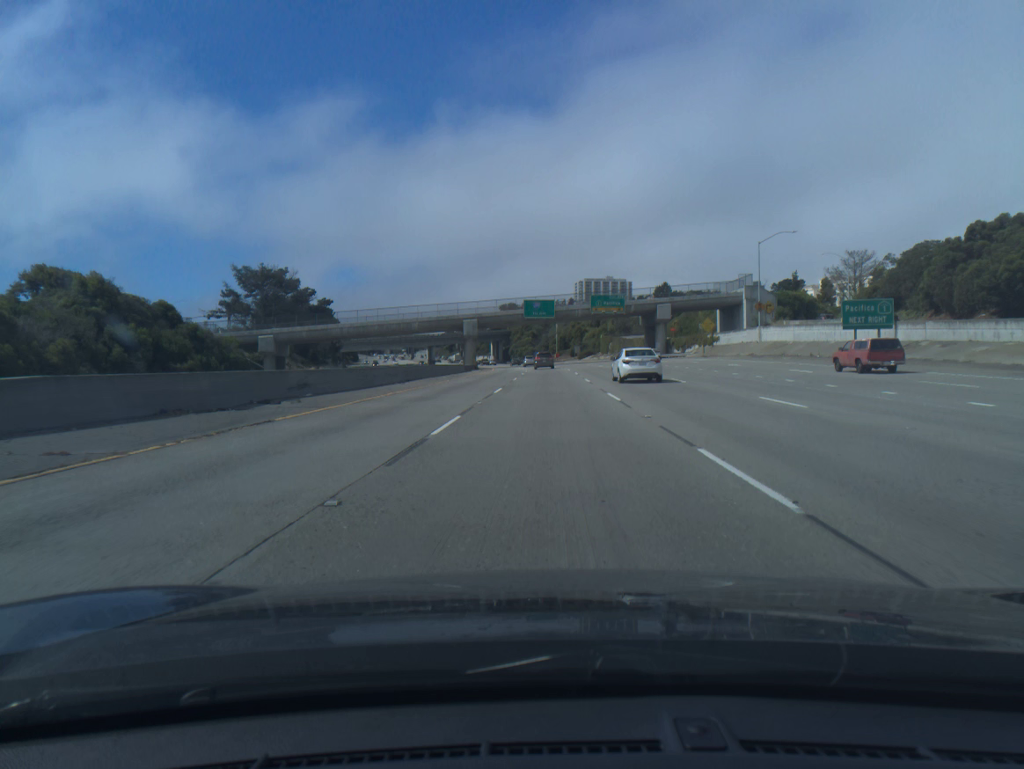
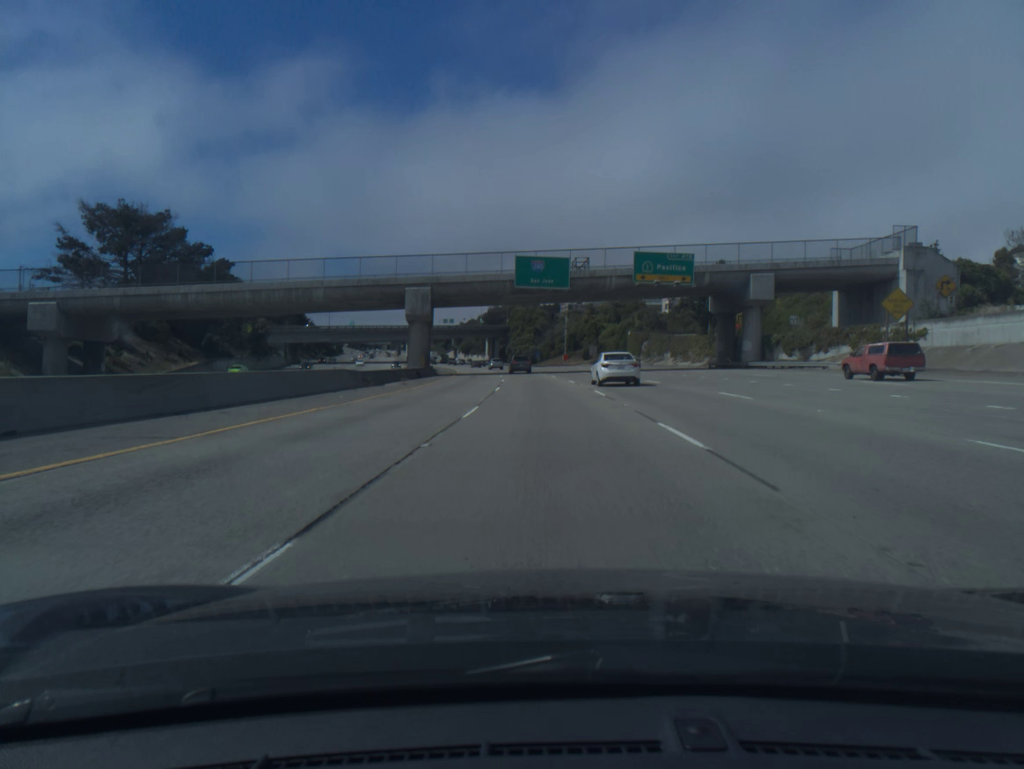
(+0.1, +54.5) m; 0°
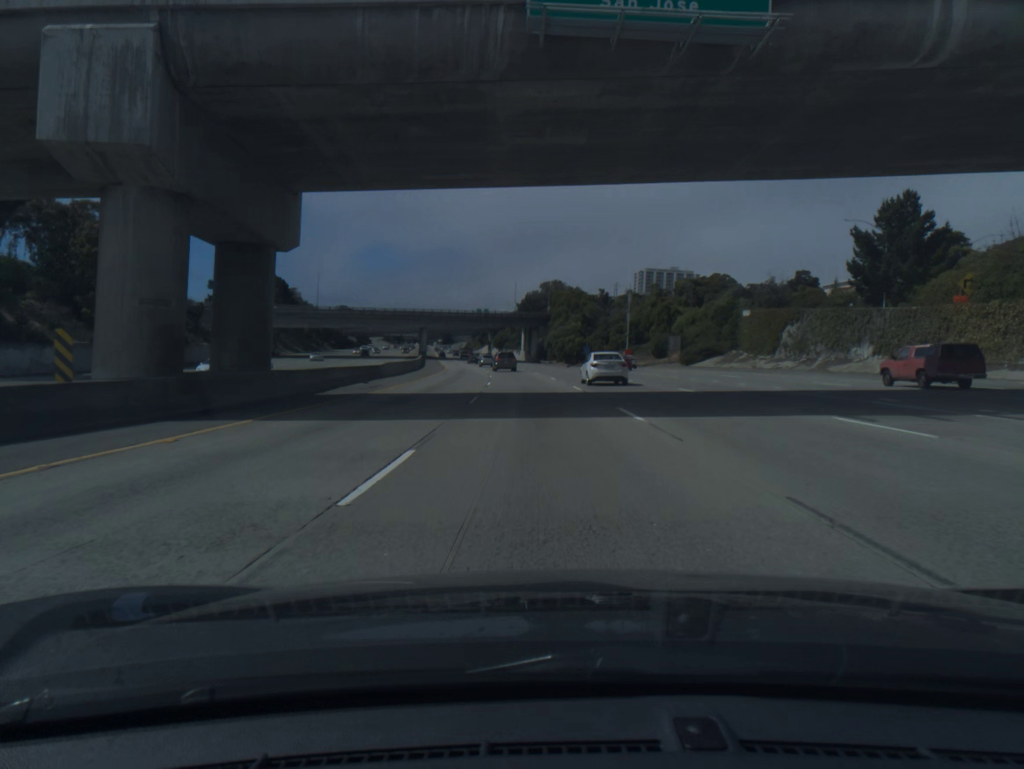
(-1.3, +53.8) m; -3°
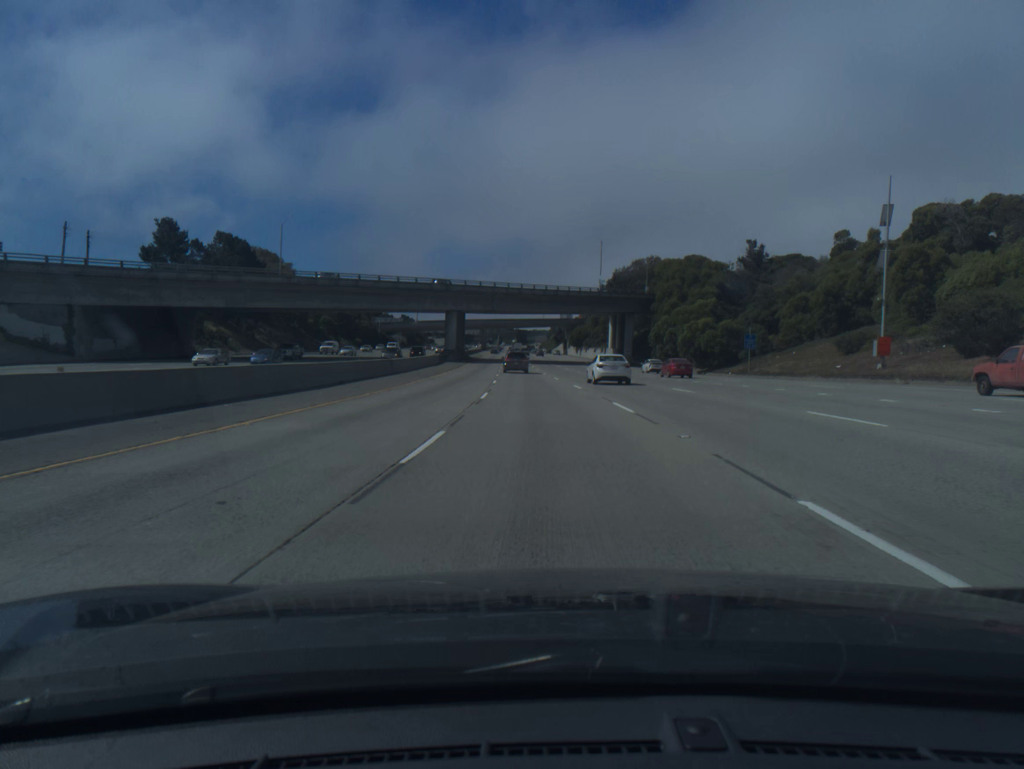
(-3.5, +70.3) m; -6°
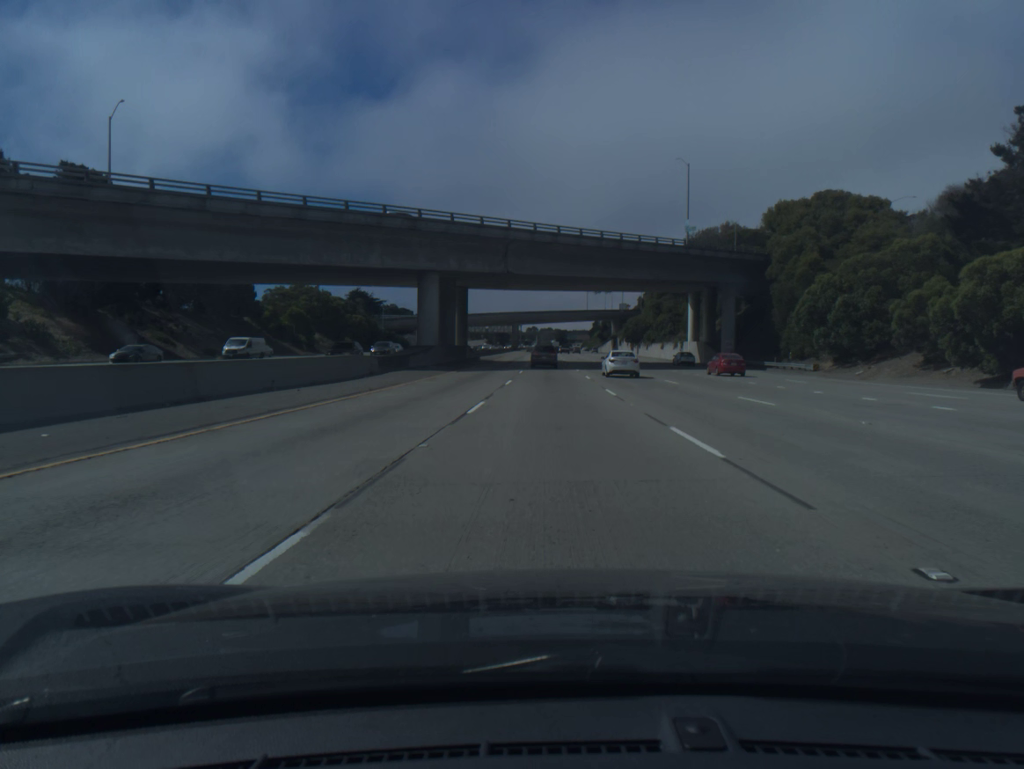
(-1.5, +51.3) m; -3°
